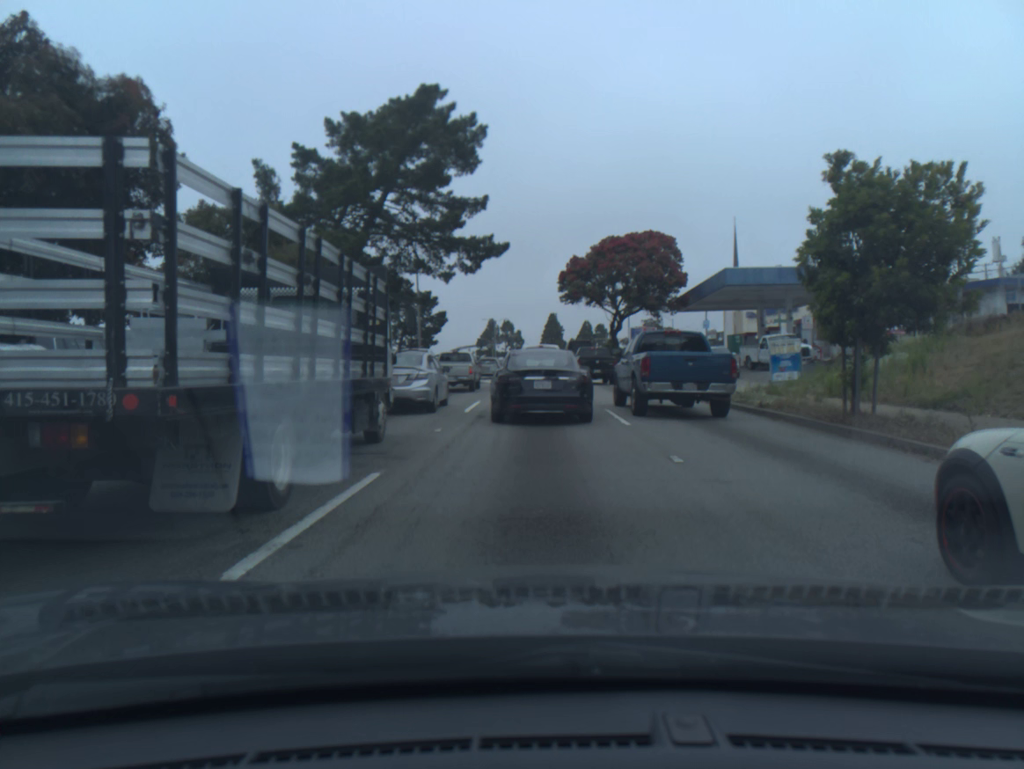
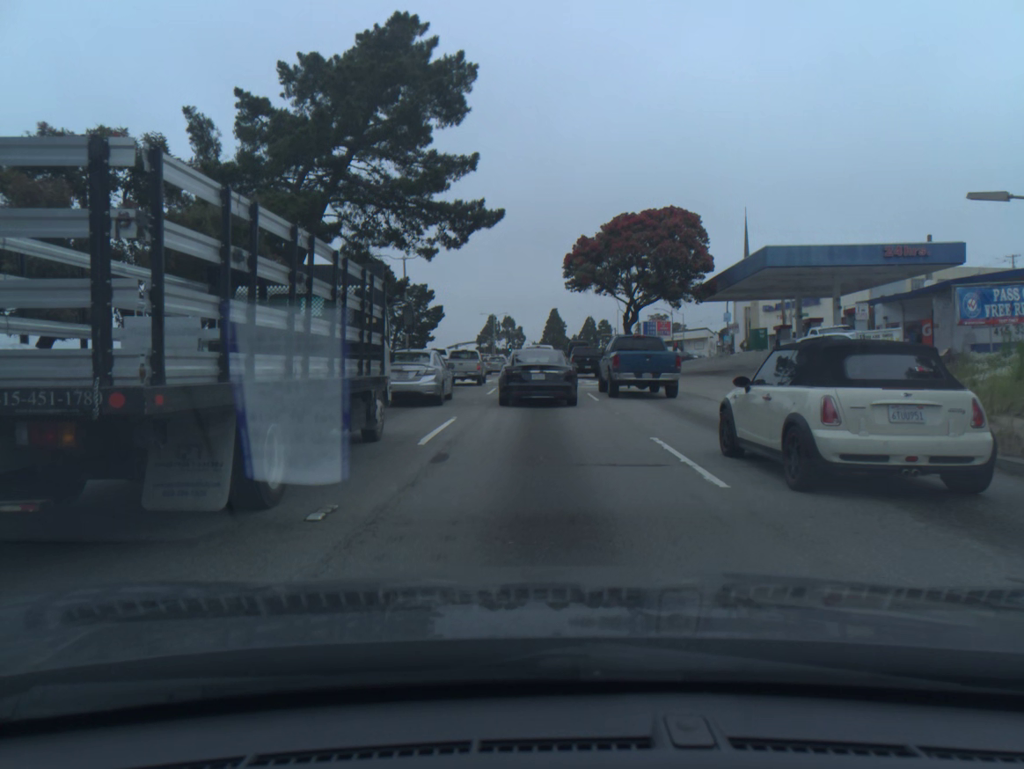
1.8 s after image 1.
(0.0, +7.1) m; 0°
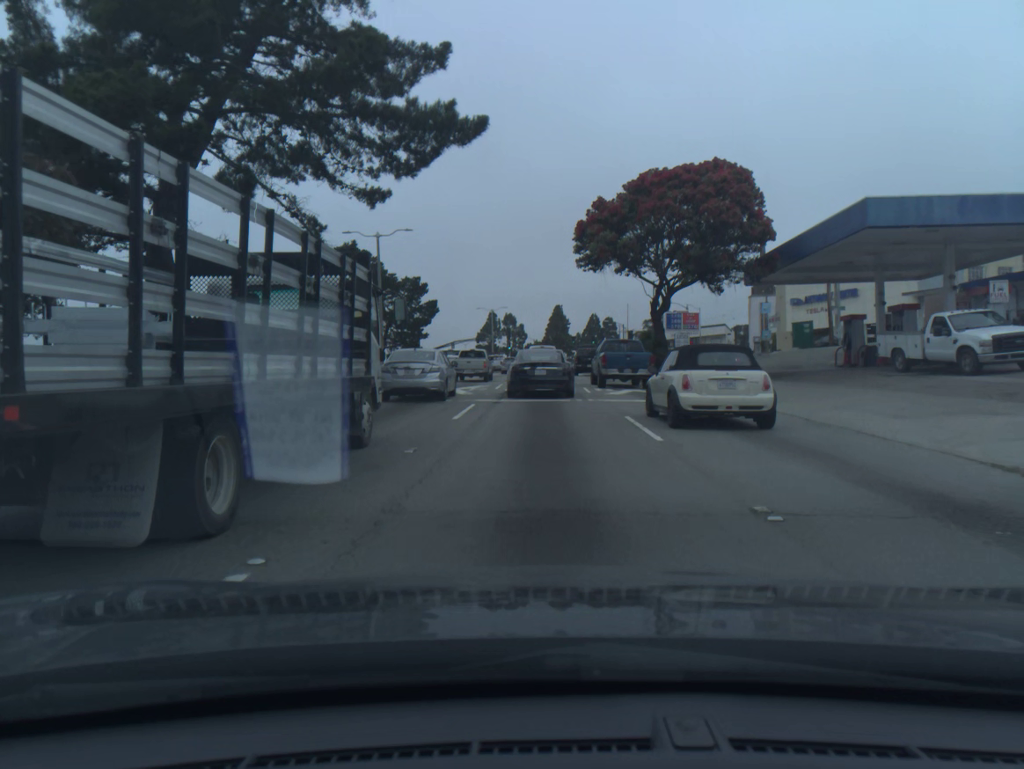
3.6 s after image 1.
(0.0, +10.8) m; 0°
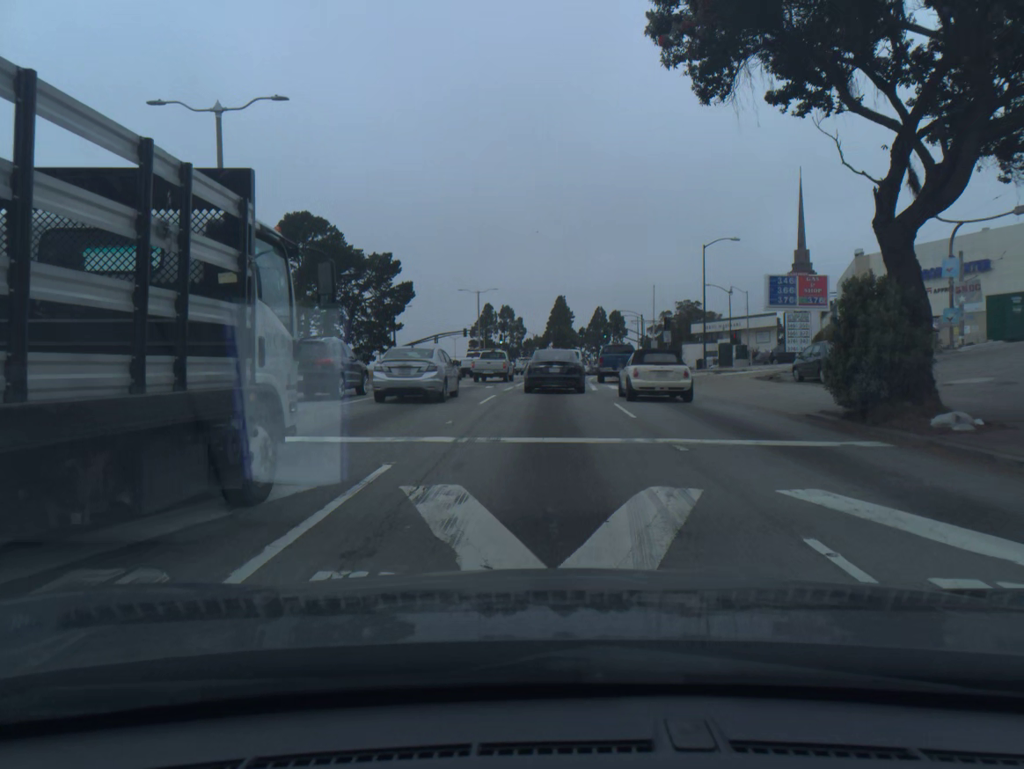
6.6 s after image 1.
(0.0, +25.1) m; 0°
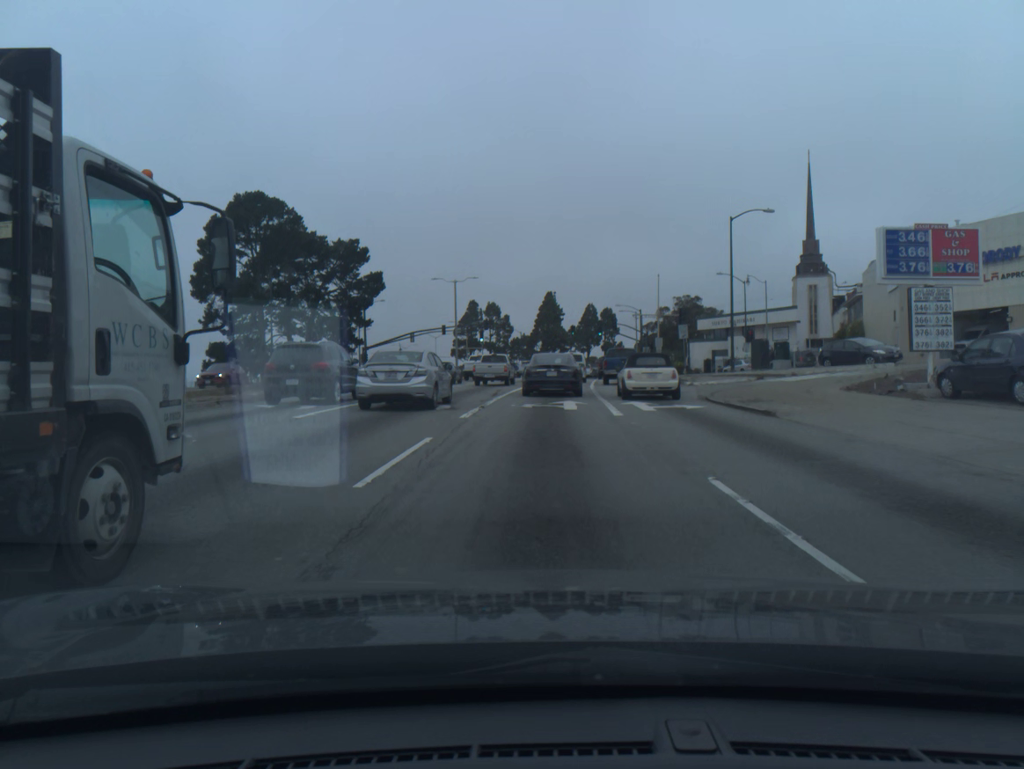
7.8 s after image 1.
(+0.1, +11.7) m; +1°
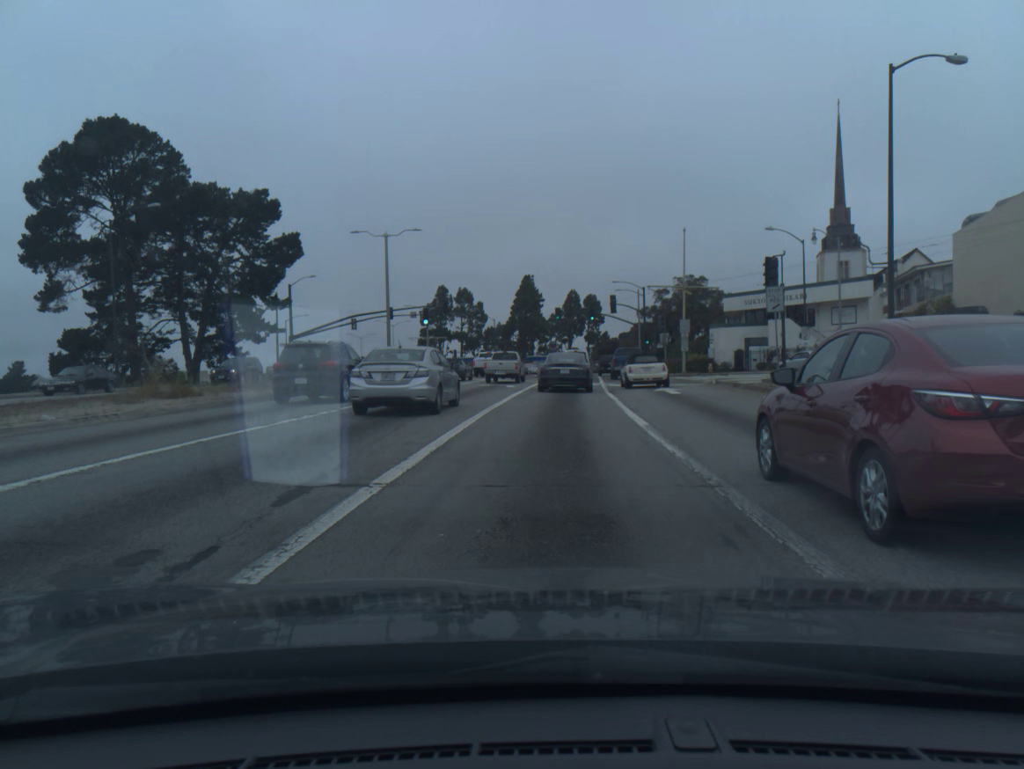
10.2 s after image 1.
(+0.4, +24.1) m; +2°
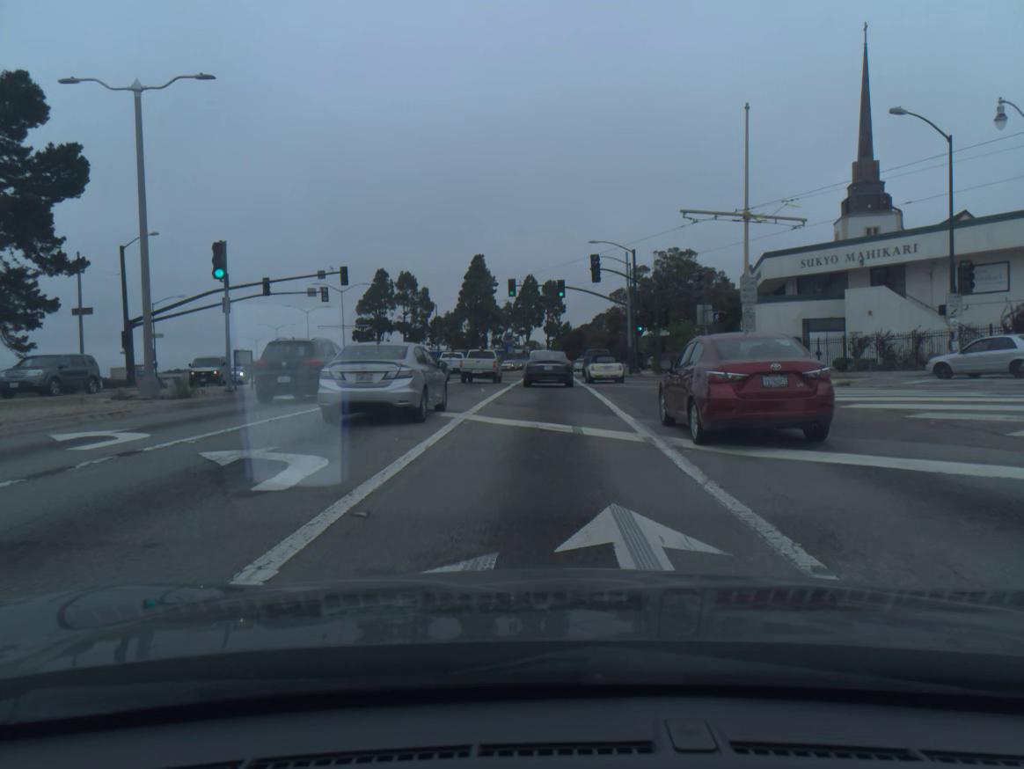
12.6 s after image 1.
(+0.7, +26.1) m; +3°
